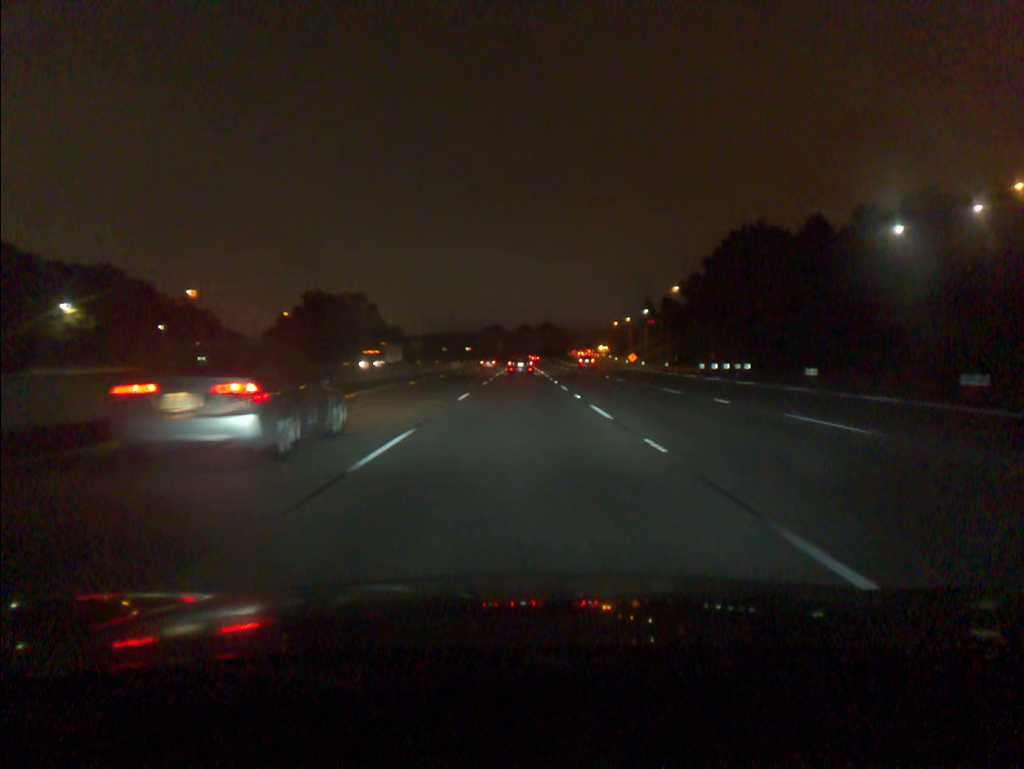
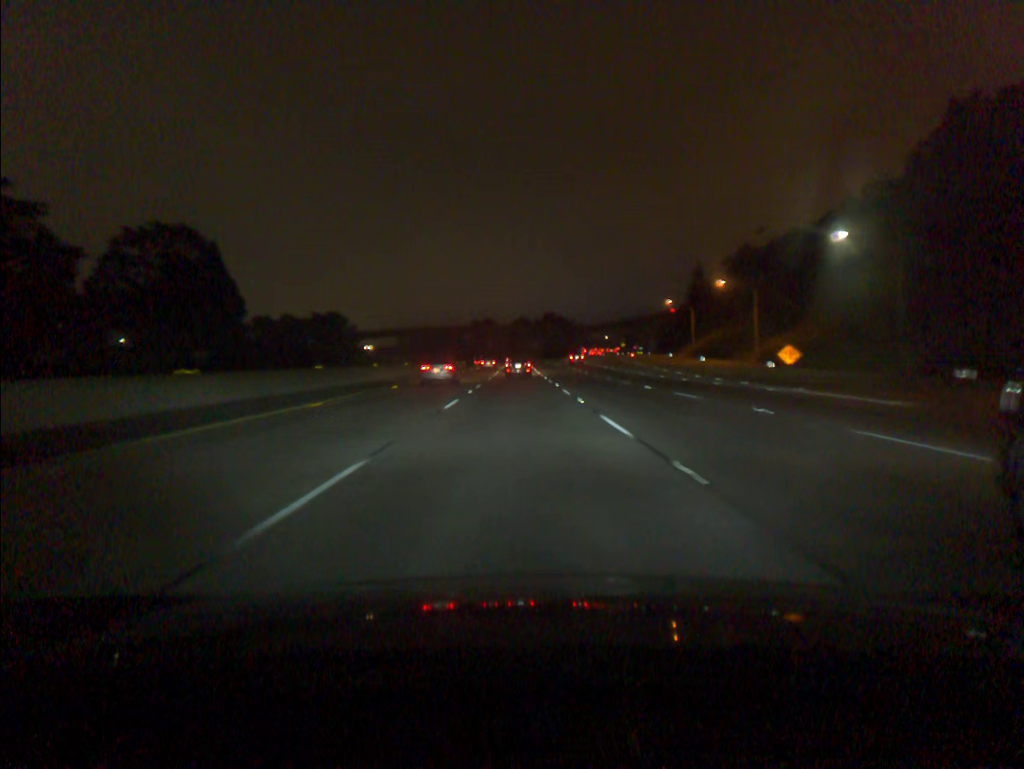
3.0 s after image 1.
(+0.3, +91.0) m; 0°
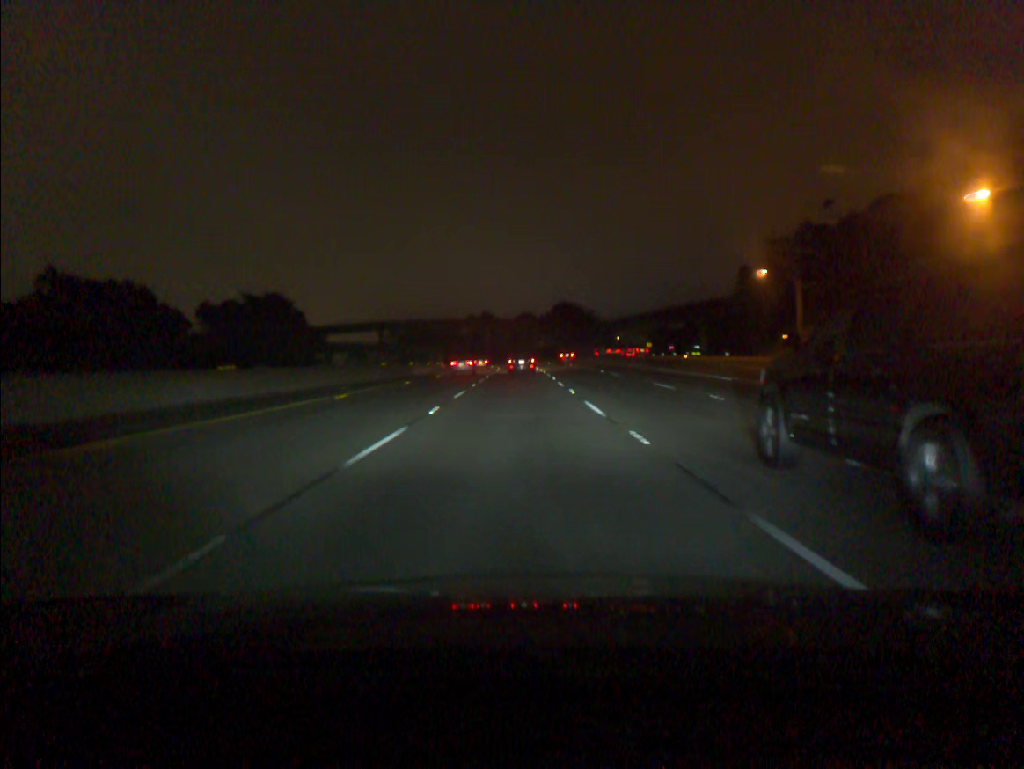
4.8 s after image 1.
(-0.1, +54.8) m; 0°
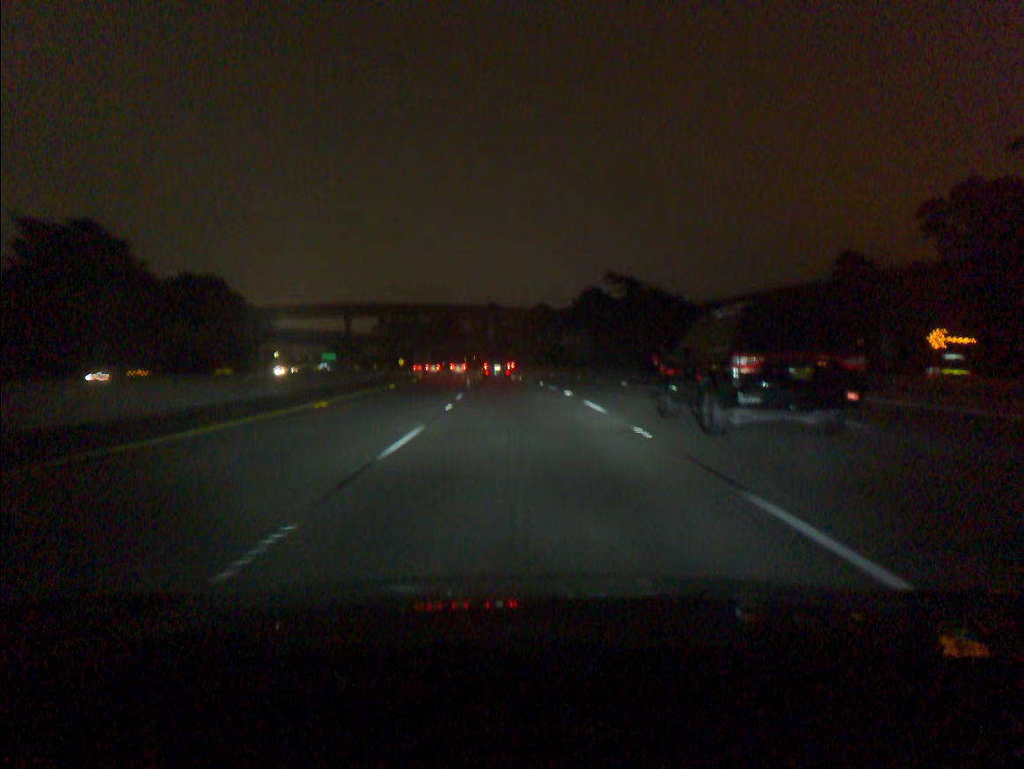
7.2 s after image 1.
(-0.3, +72.2) m; -1°
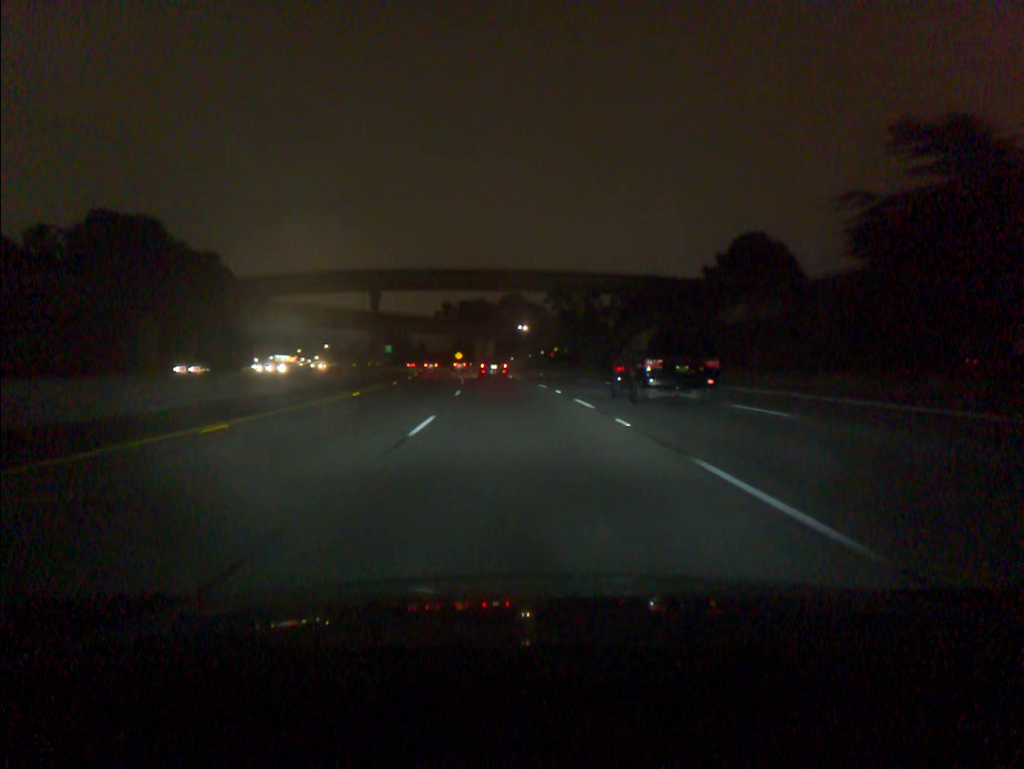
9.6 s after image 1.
(-3.3, +70.0) m; -6°
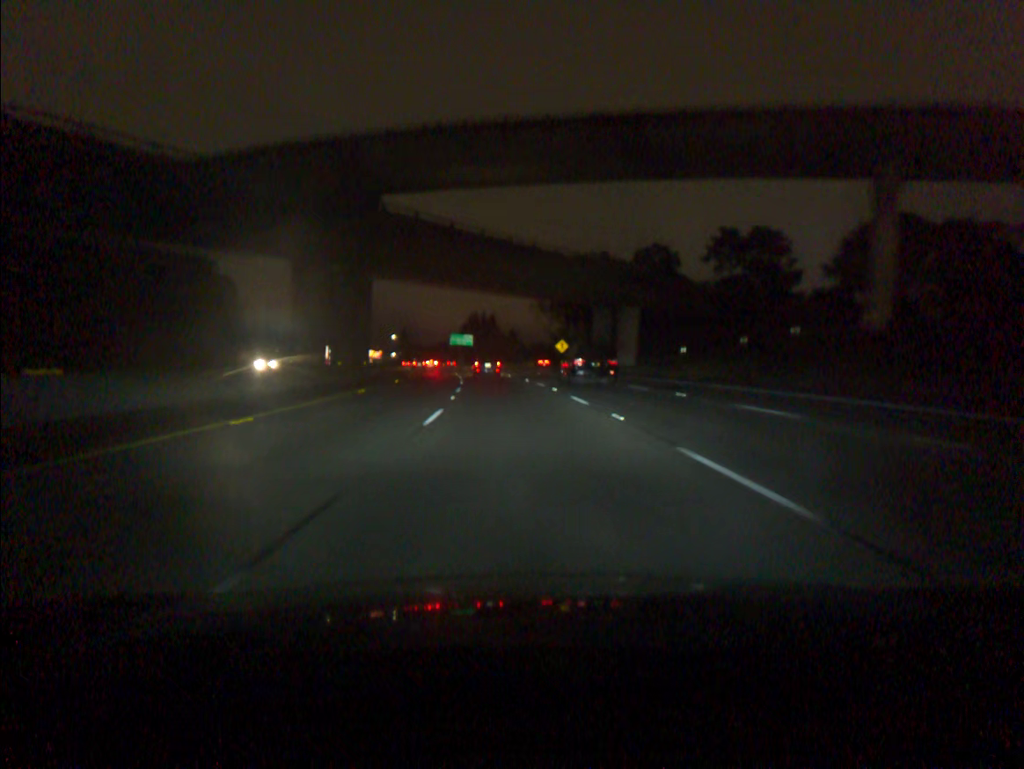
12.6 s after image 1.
(-5.9, +86.3) m; -8°
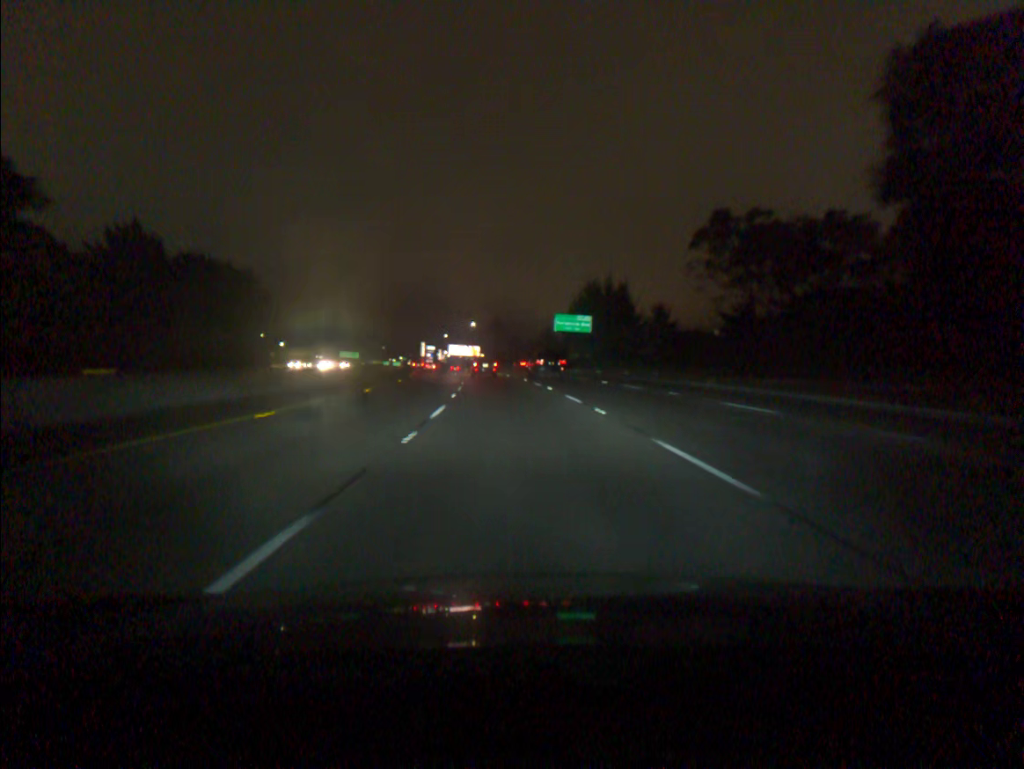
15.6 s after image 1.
(-5.8, +85.8) m; -8°
